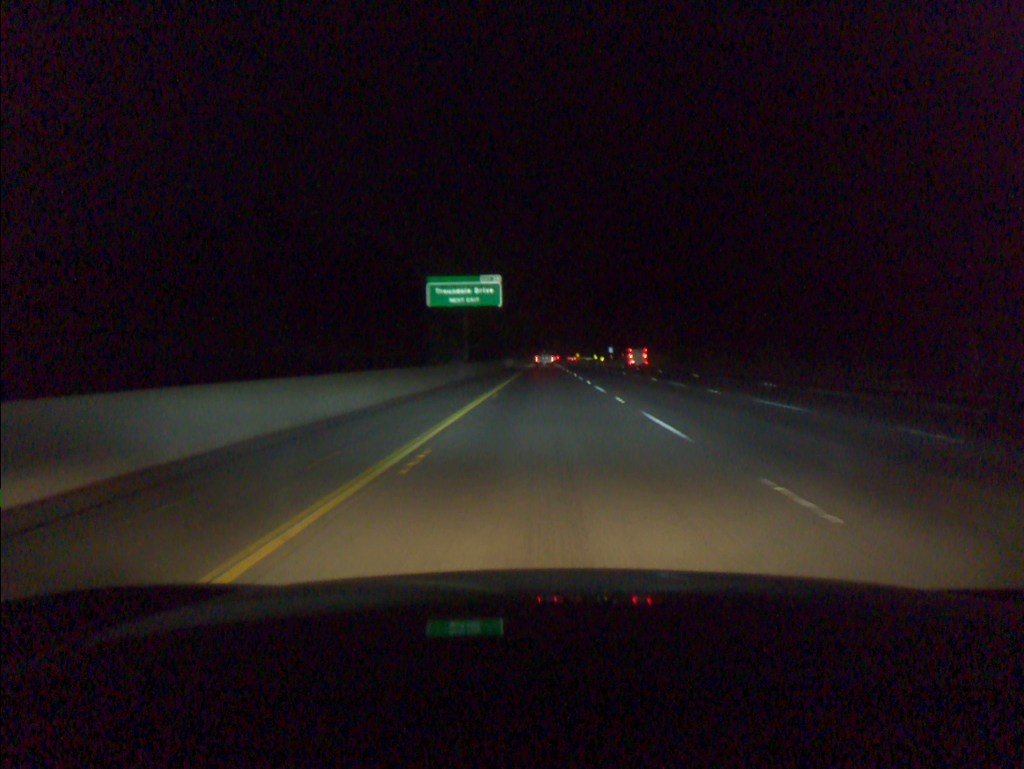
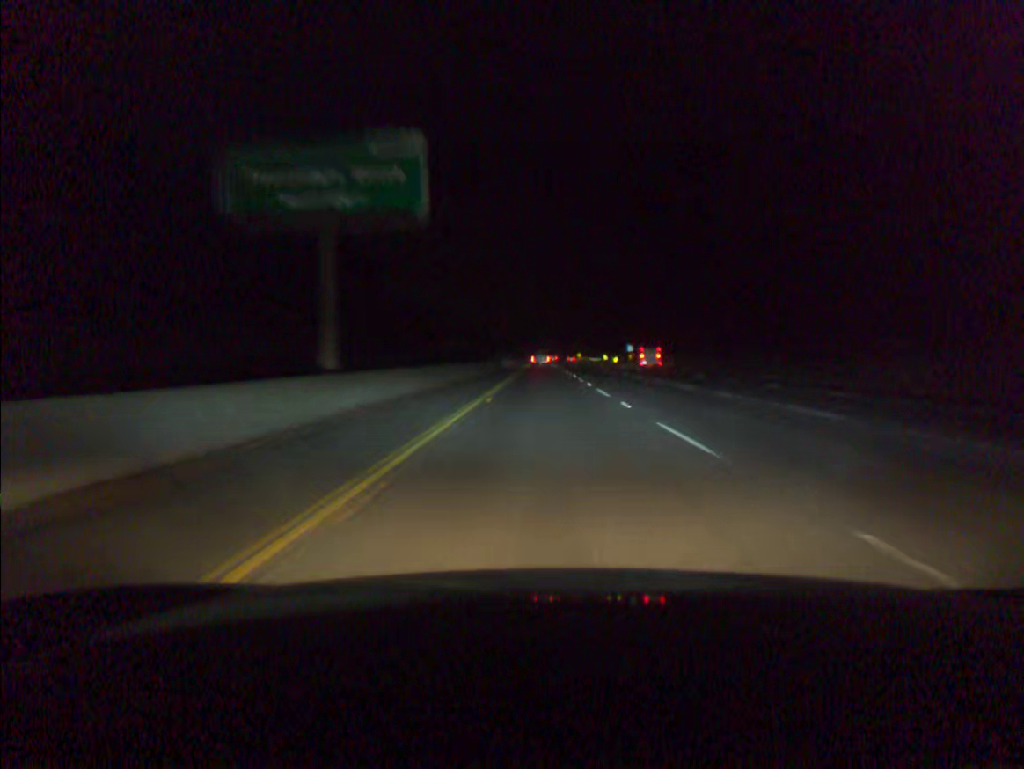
(+0.2, +45.9) m; 0°
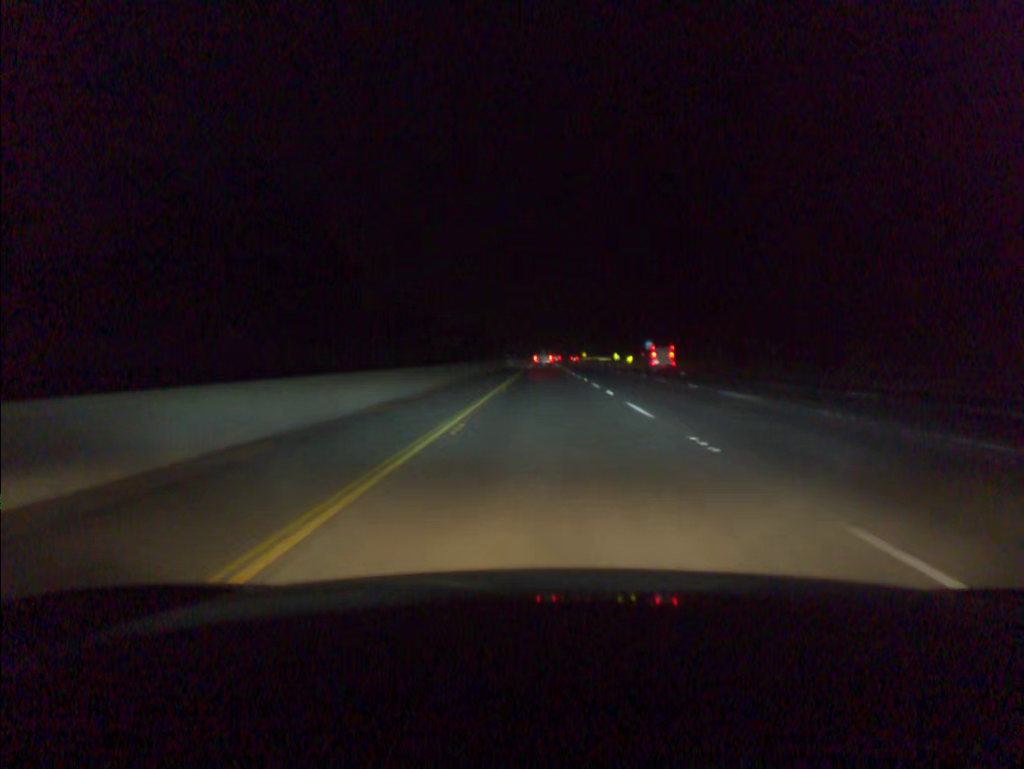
(0.0, +23.1) m; 0°
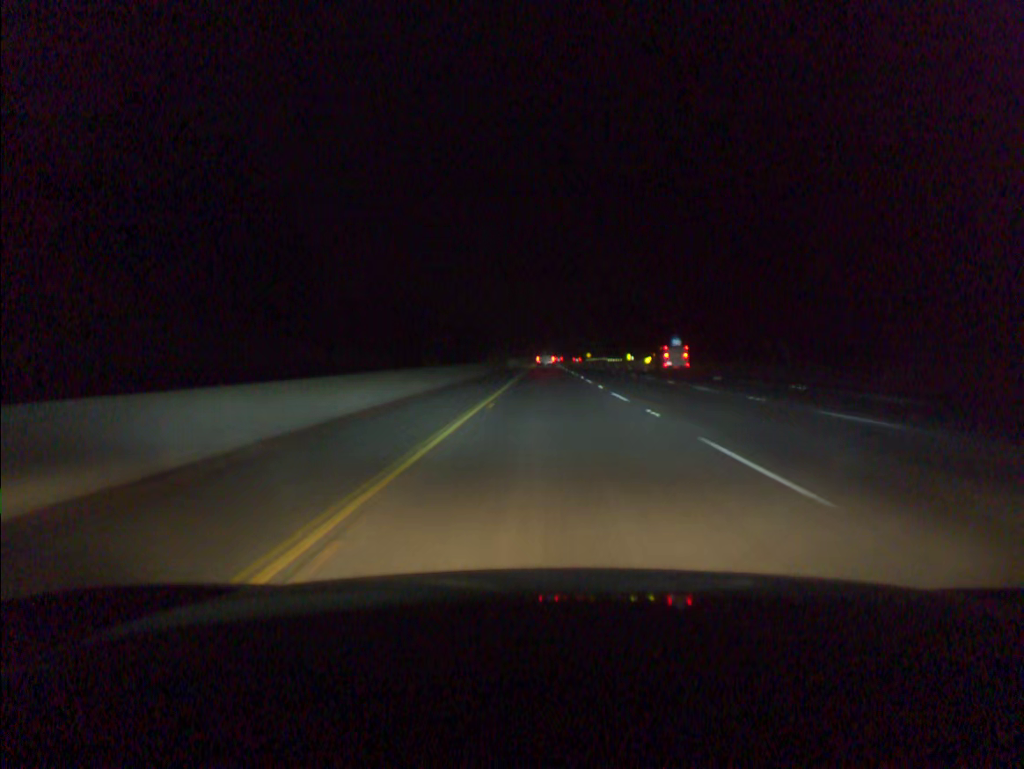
(0.0, +23.2) m; 0°
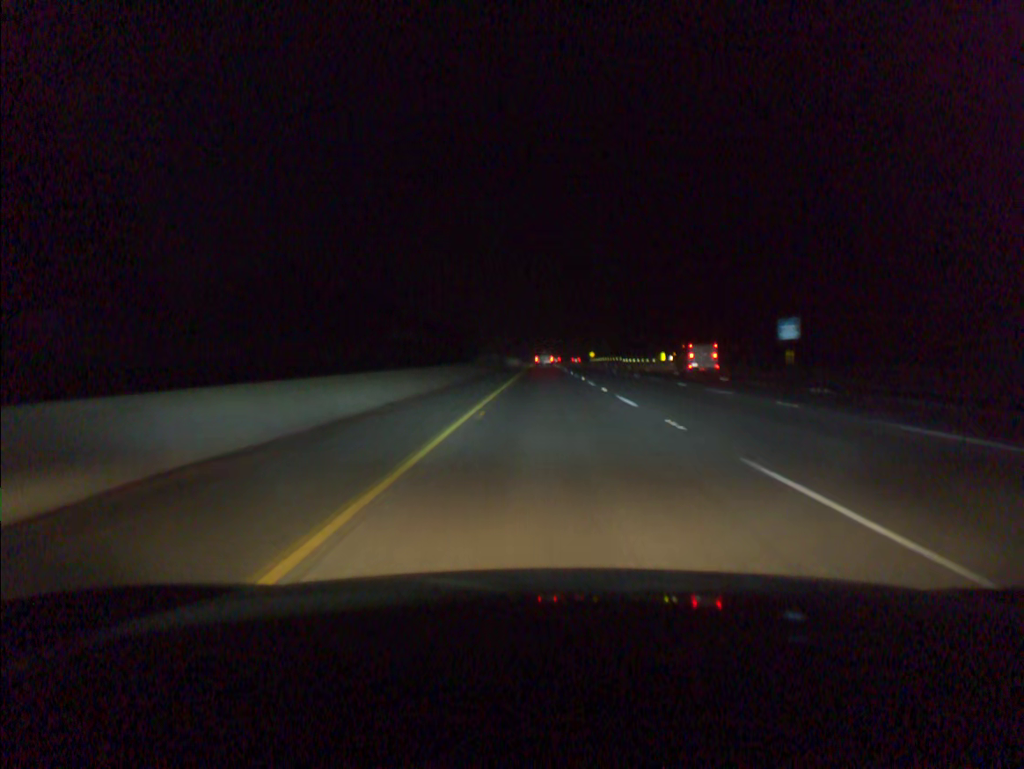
(+0.1, +46.5) m; 0°
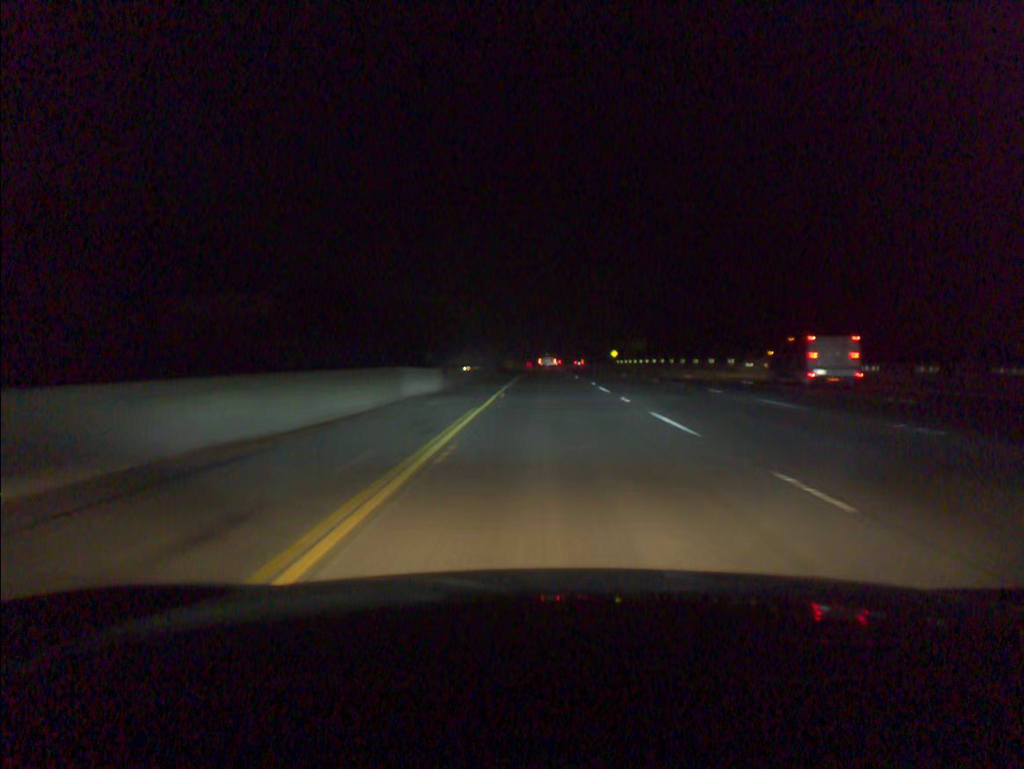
(0.0, +93.7) m; 0°
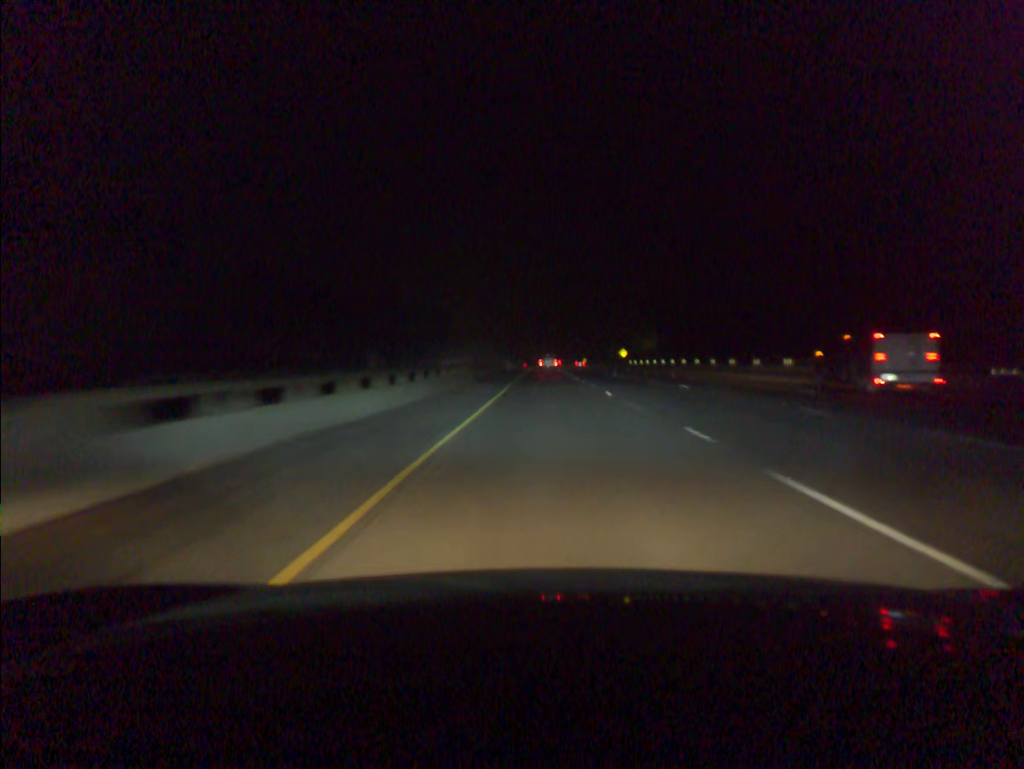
(0.0, +23.6) m; 0°
